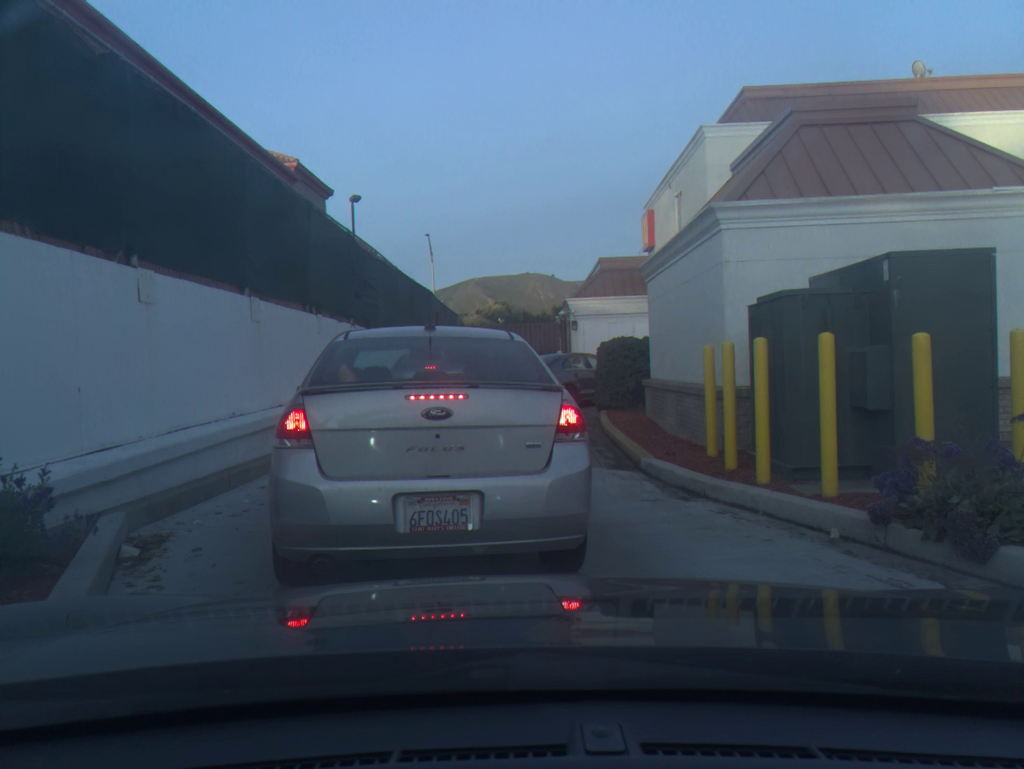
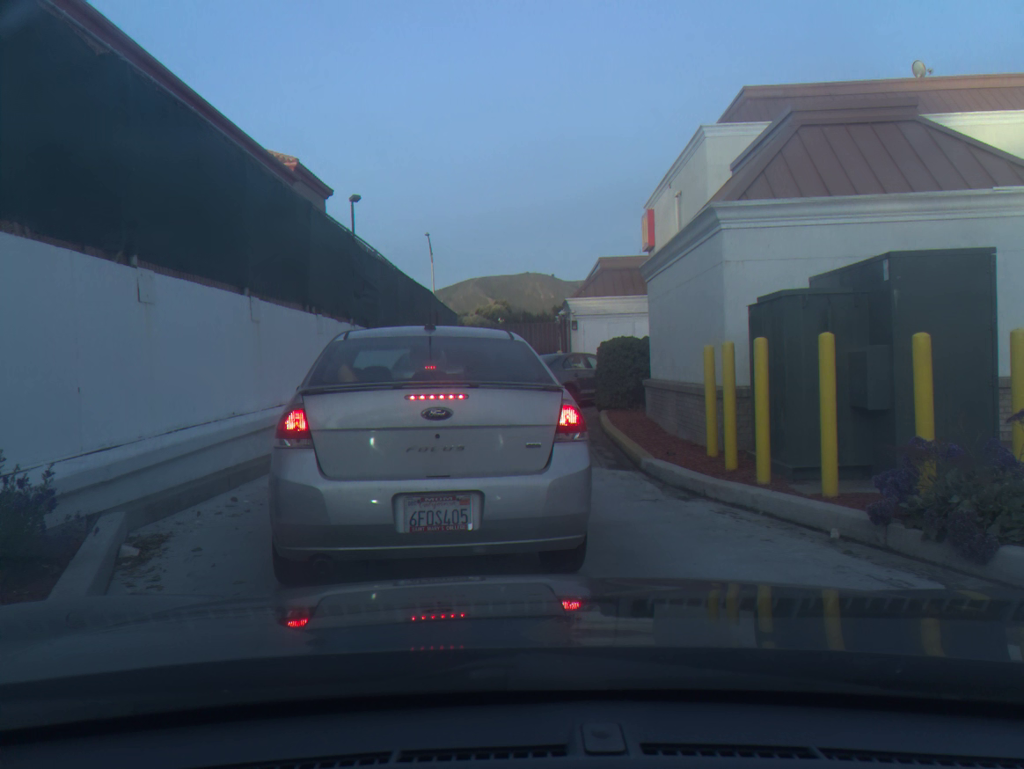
(0.0, 0.0) m; 0°
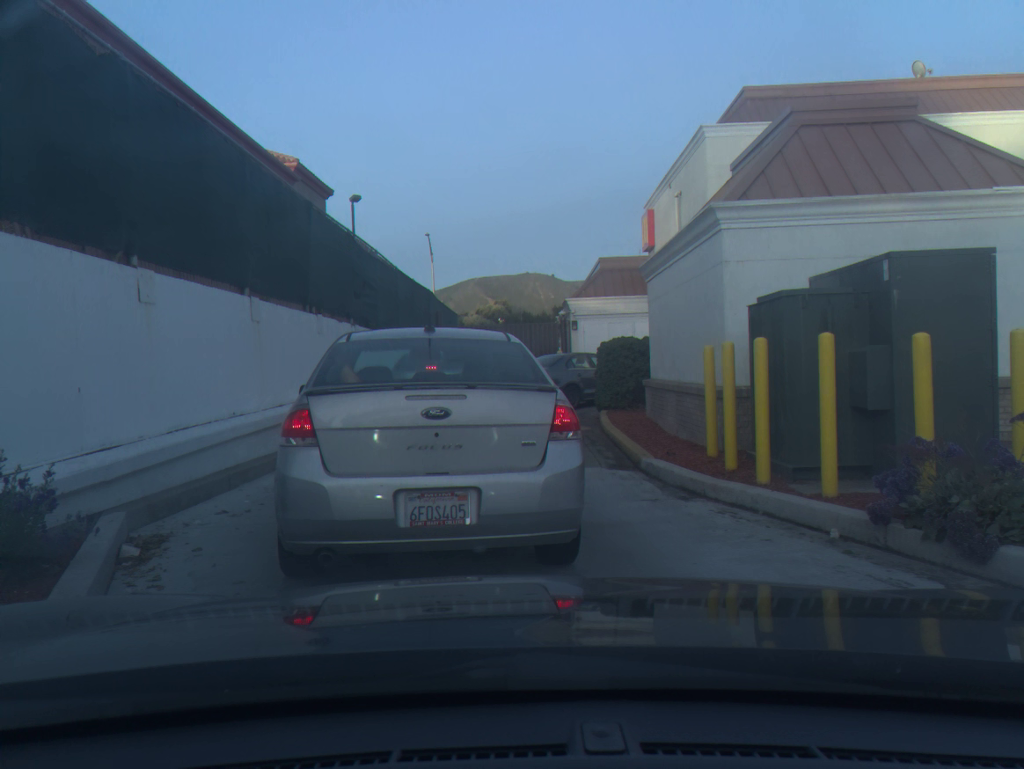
(0.0, 0.0) m; 0°
